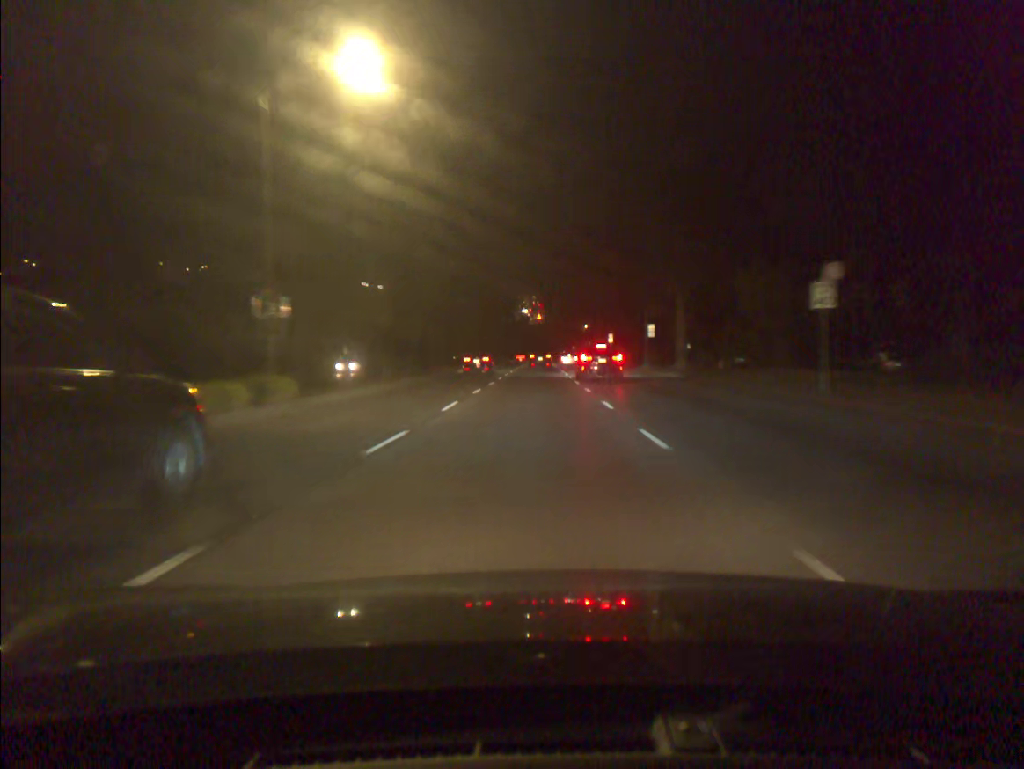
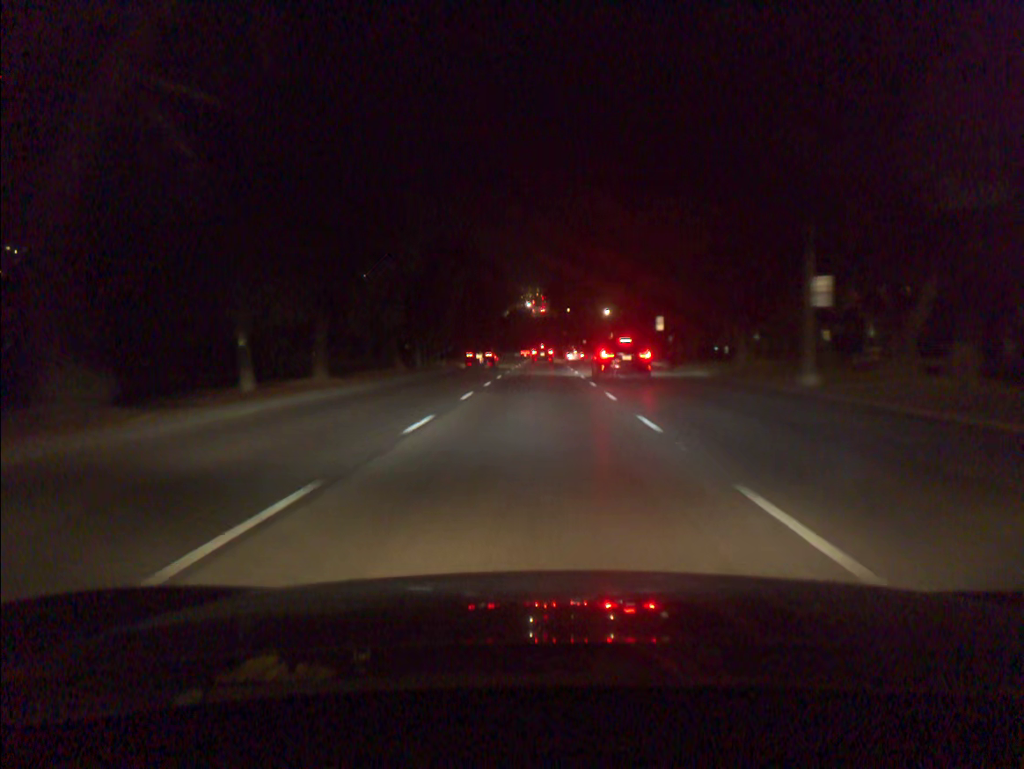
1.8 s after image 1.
(-0.1, +35.1) m; 0°
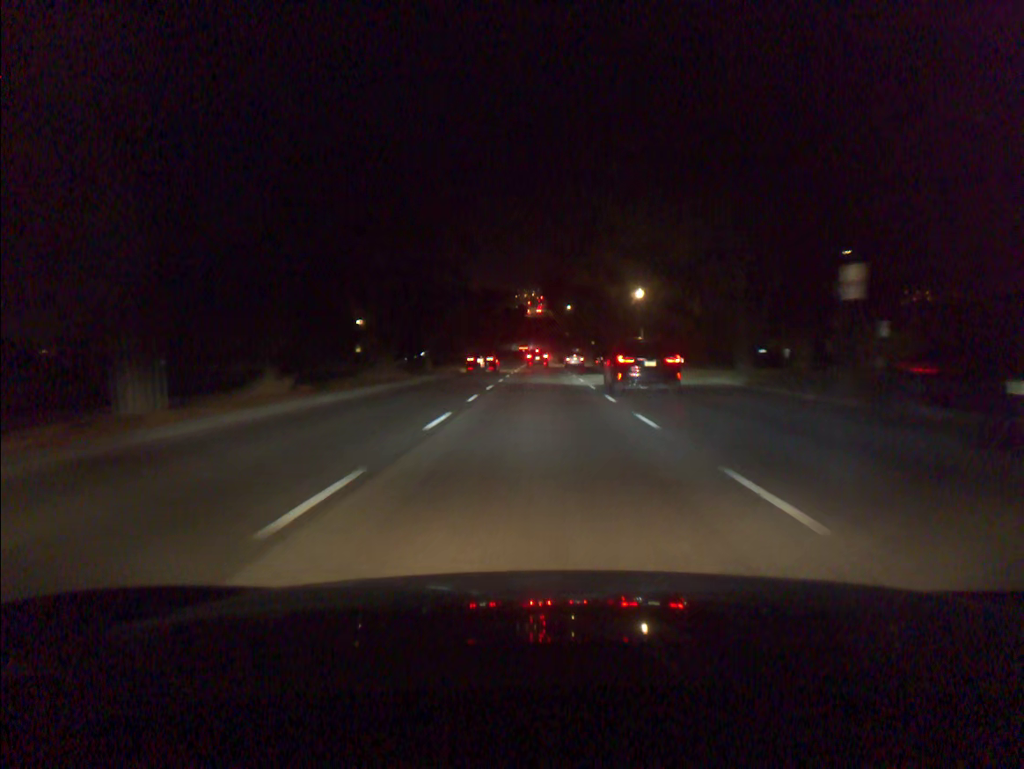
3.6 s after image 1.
(0.0, +35.4) m; 0°
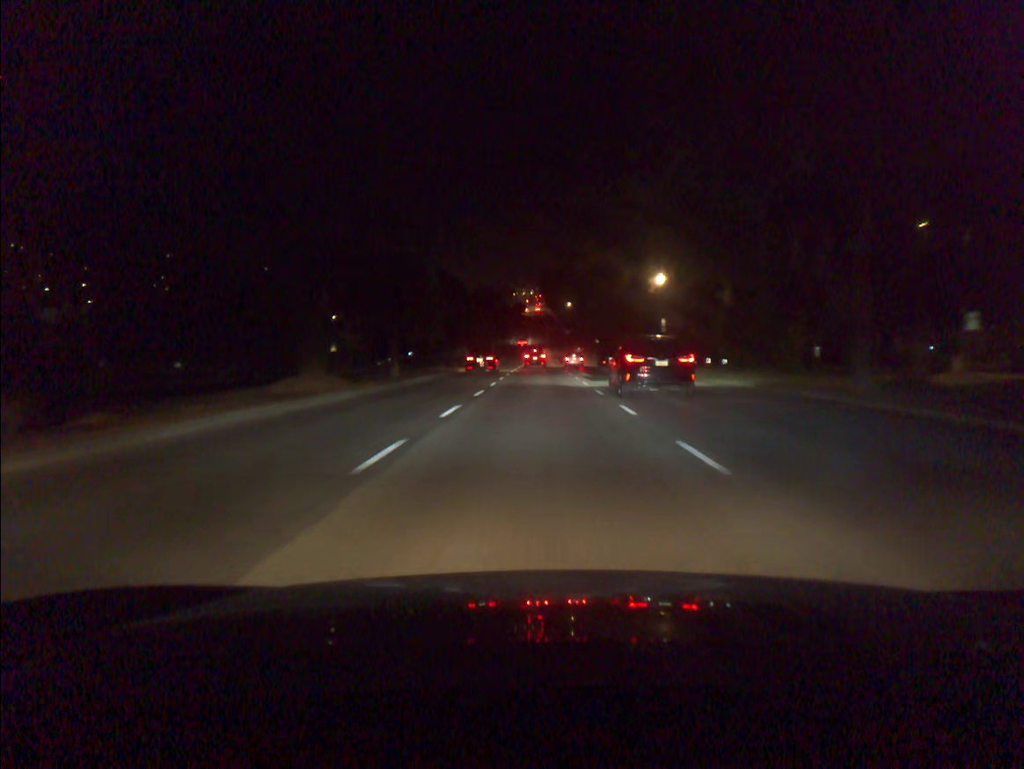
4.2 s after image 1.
(0.0, +11.9) m; 0°
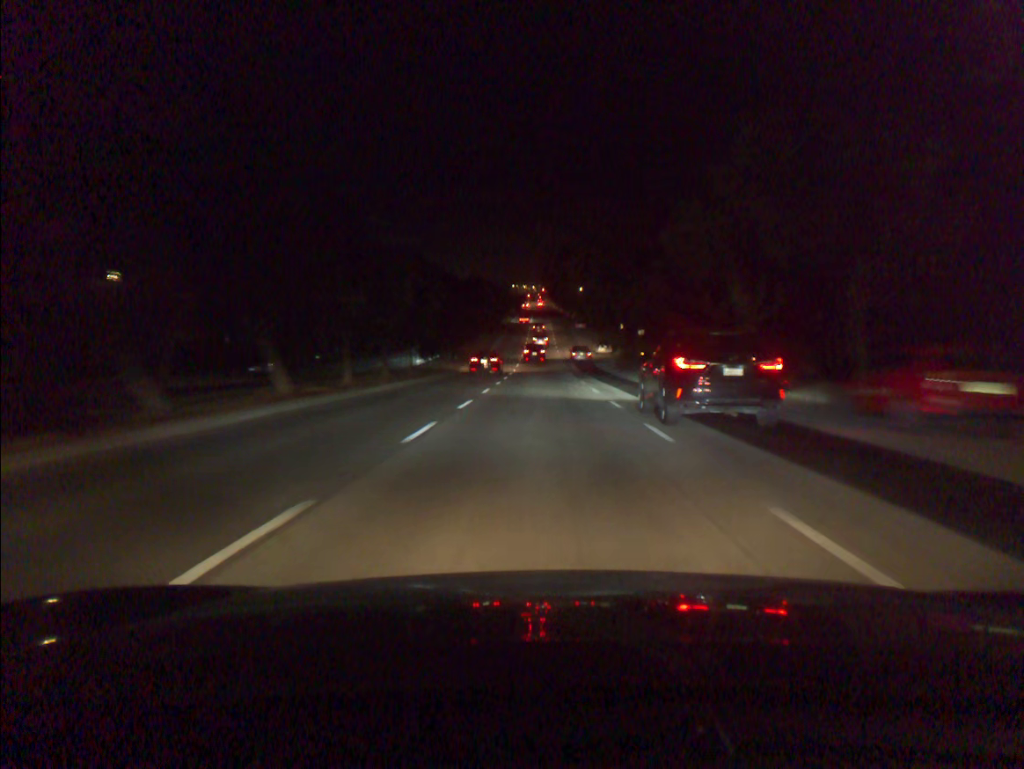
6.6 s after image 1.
(-0.1, +48.0) m; 0°
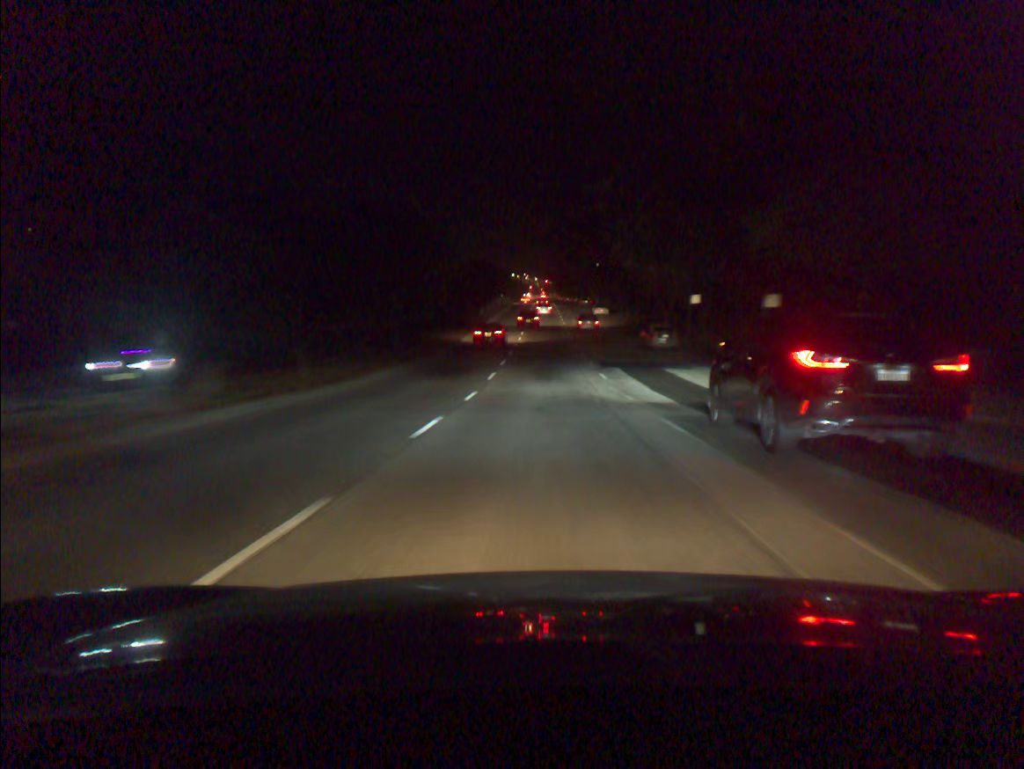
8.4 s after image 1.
(-0.1, +36.5) m; 0°
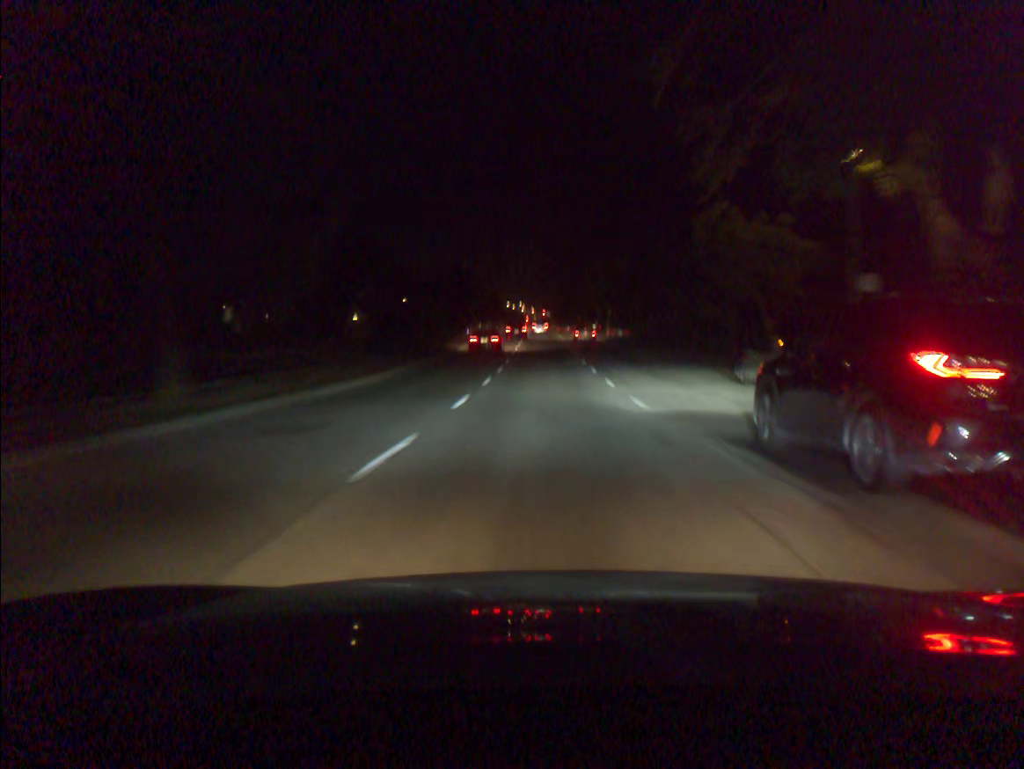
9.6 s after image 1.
(0.0, +24.5) m; 0°
